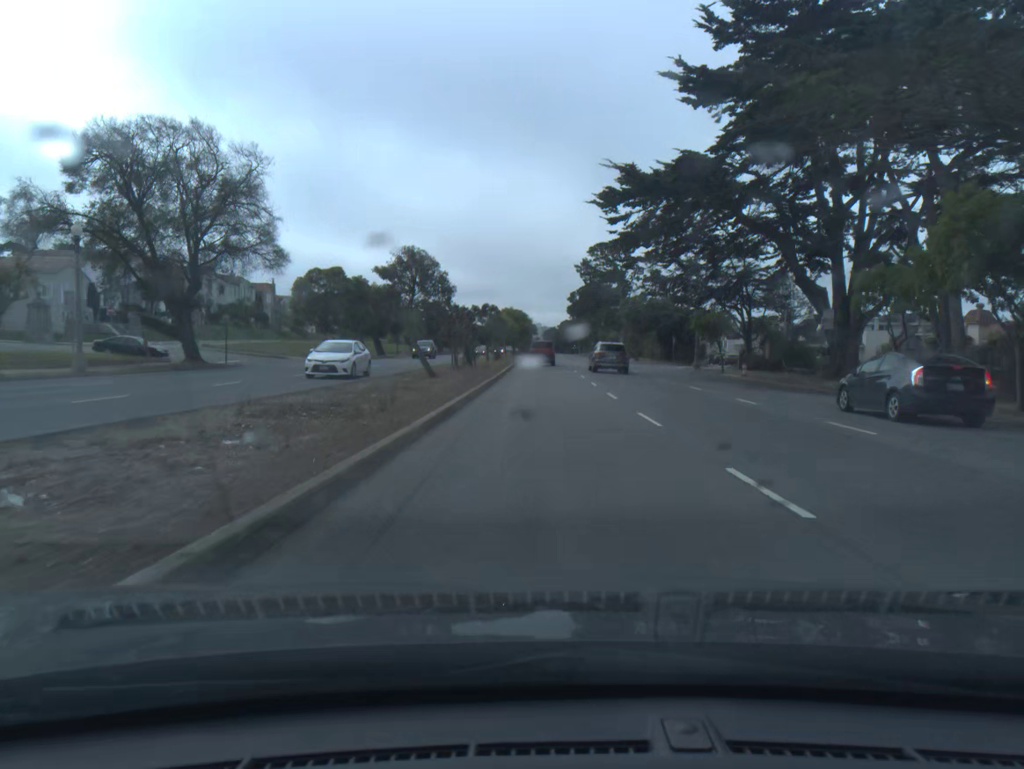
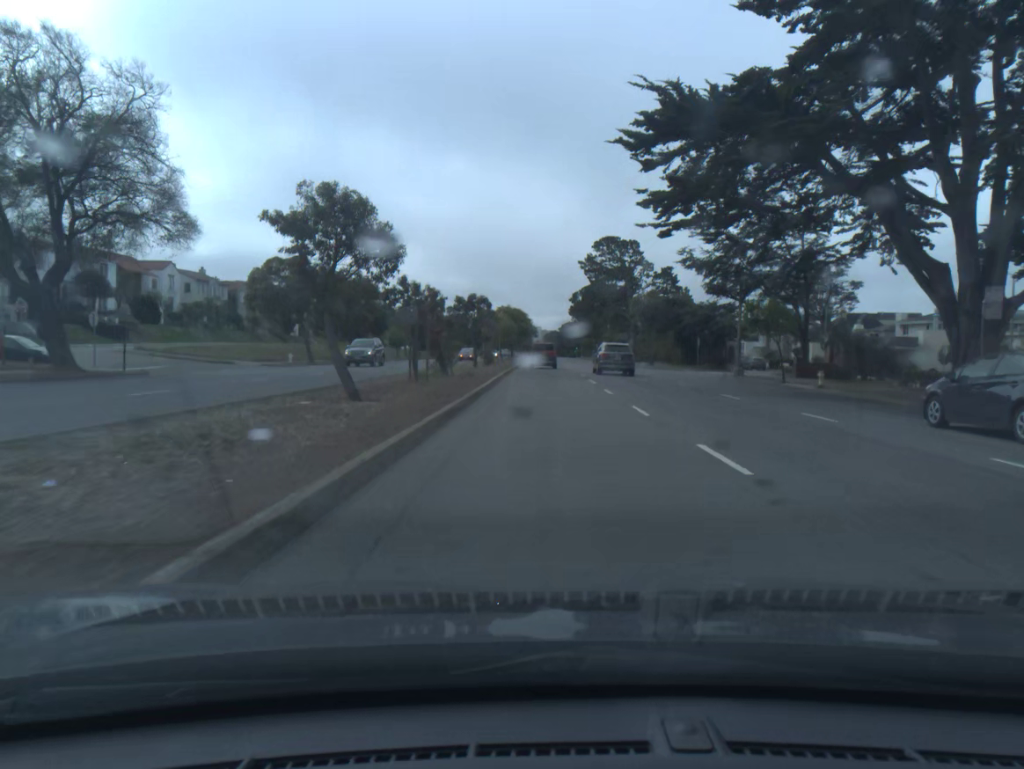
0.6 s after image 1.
(0.0, +12.6) m; 0°
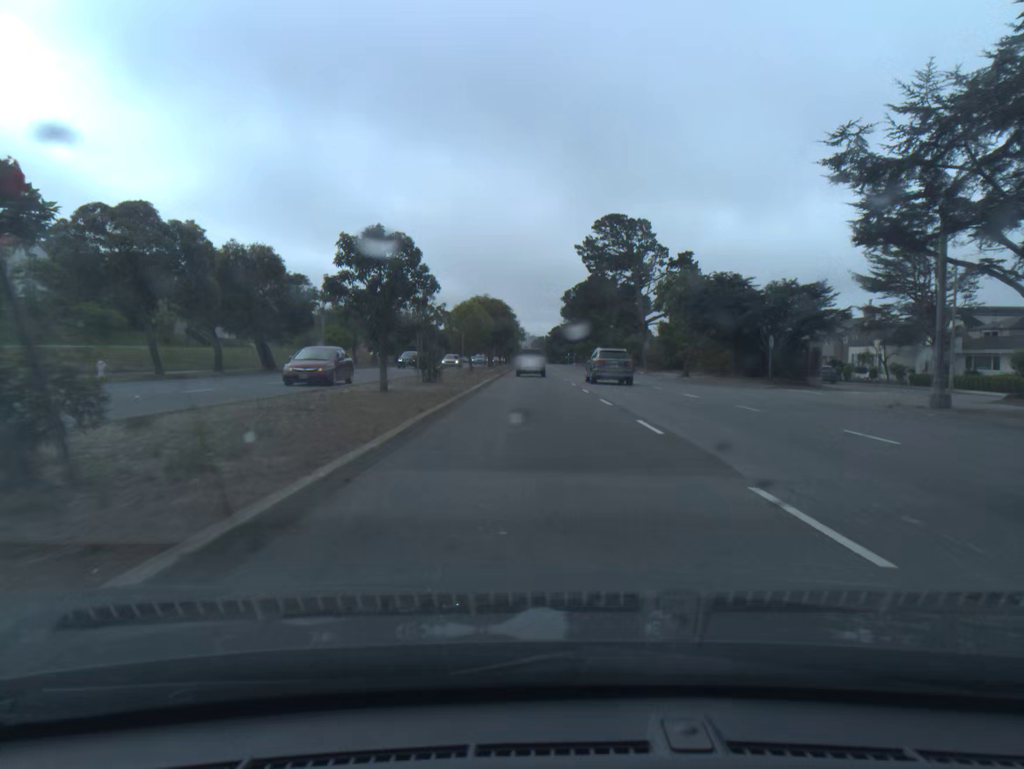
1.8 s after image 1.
(+0.1, +25.4) m; +1°
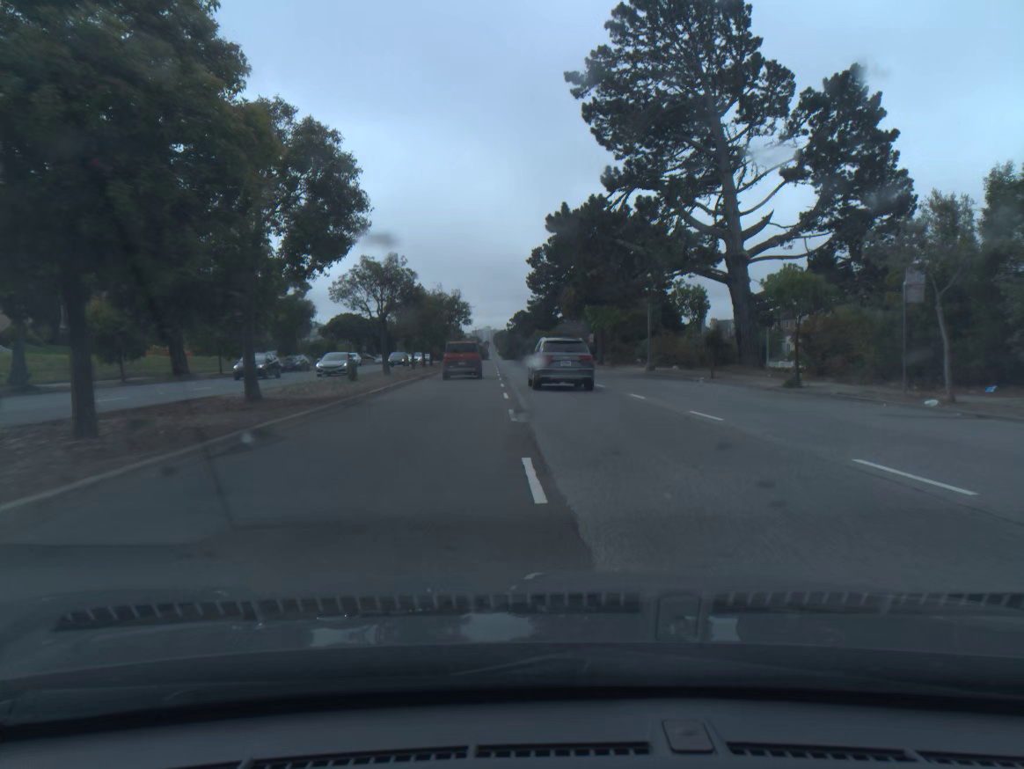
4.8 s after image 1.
(+1.1, +64.0) m; +3°
